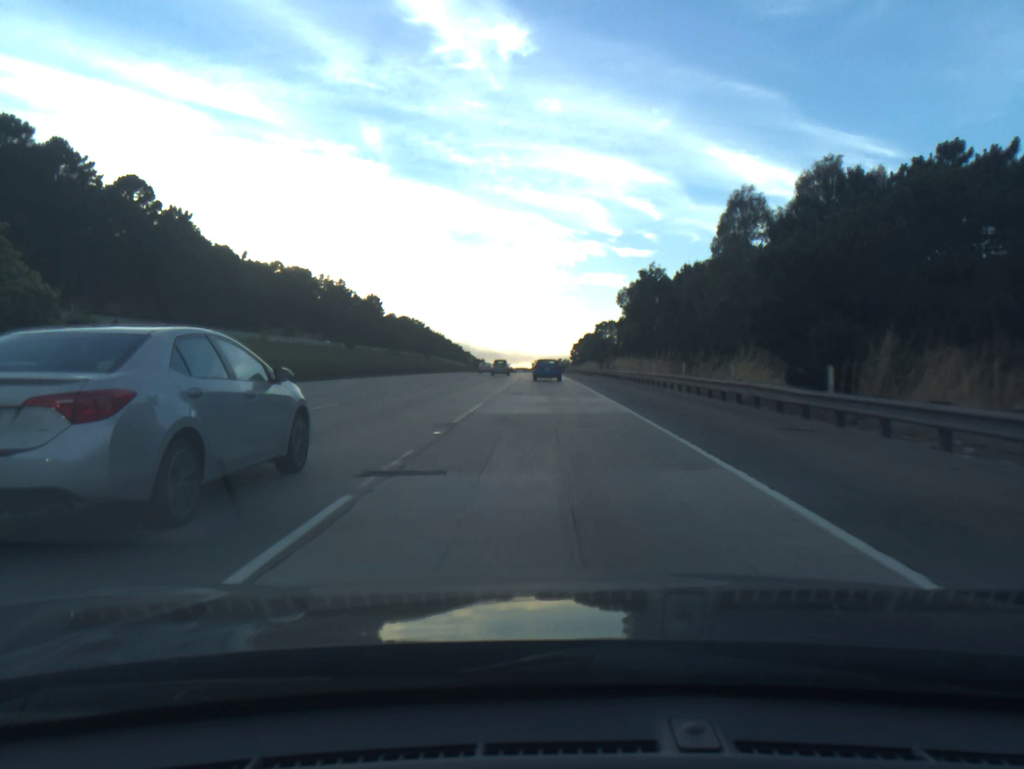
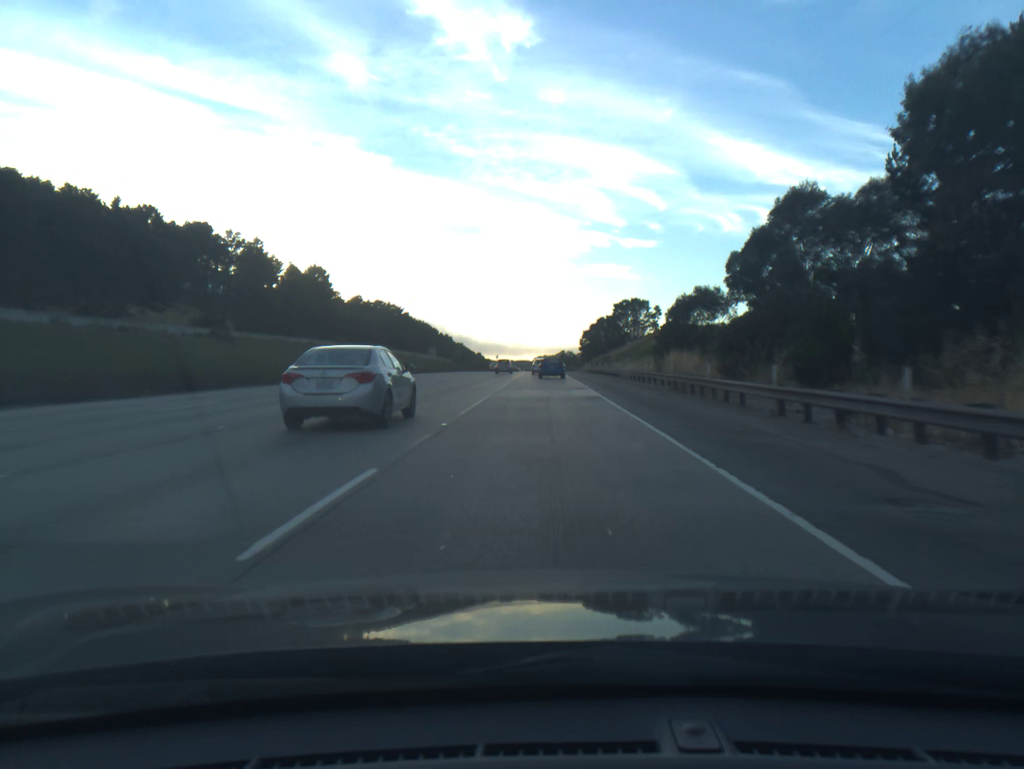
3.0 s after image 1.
(-0.1, +71.1) m; 0°
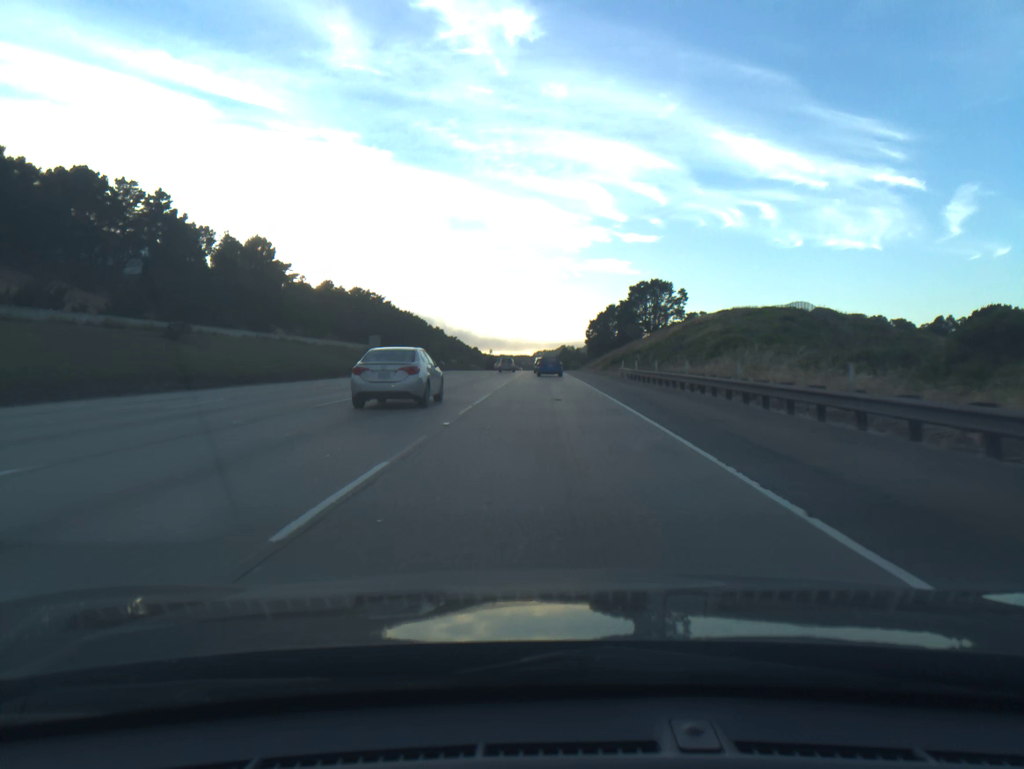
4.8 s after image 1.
(+0.1, +43.5) m; 0°
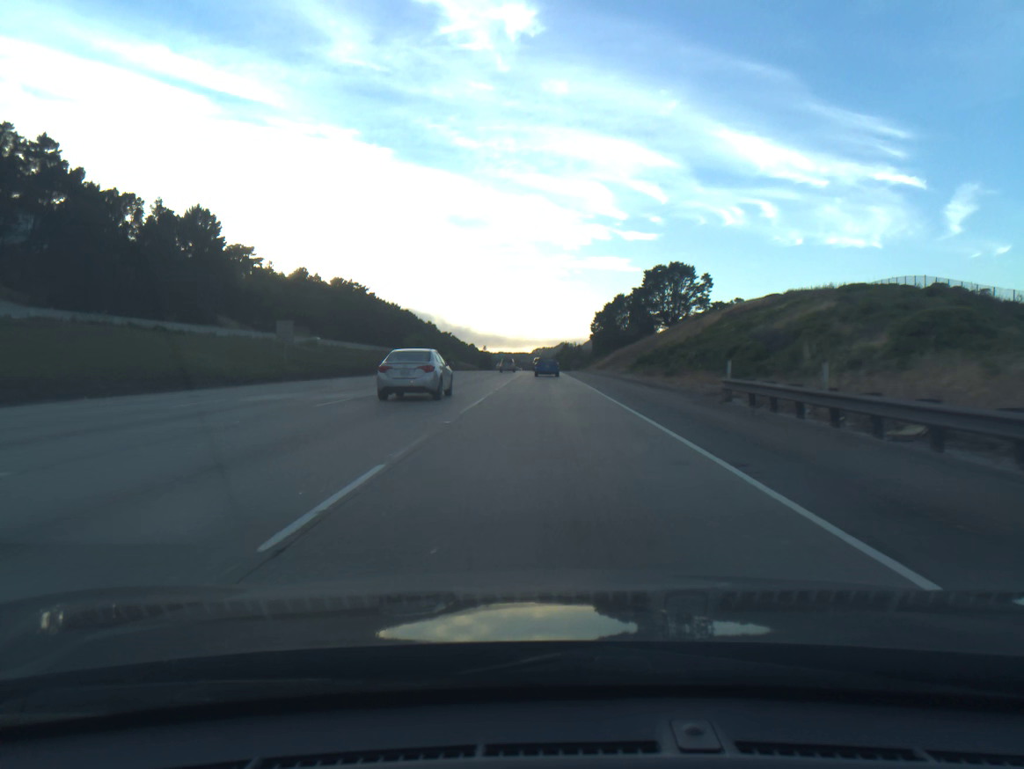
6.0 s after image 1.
(0.0, +29.3) m; 0°
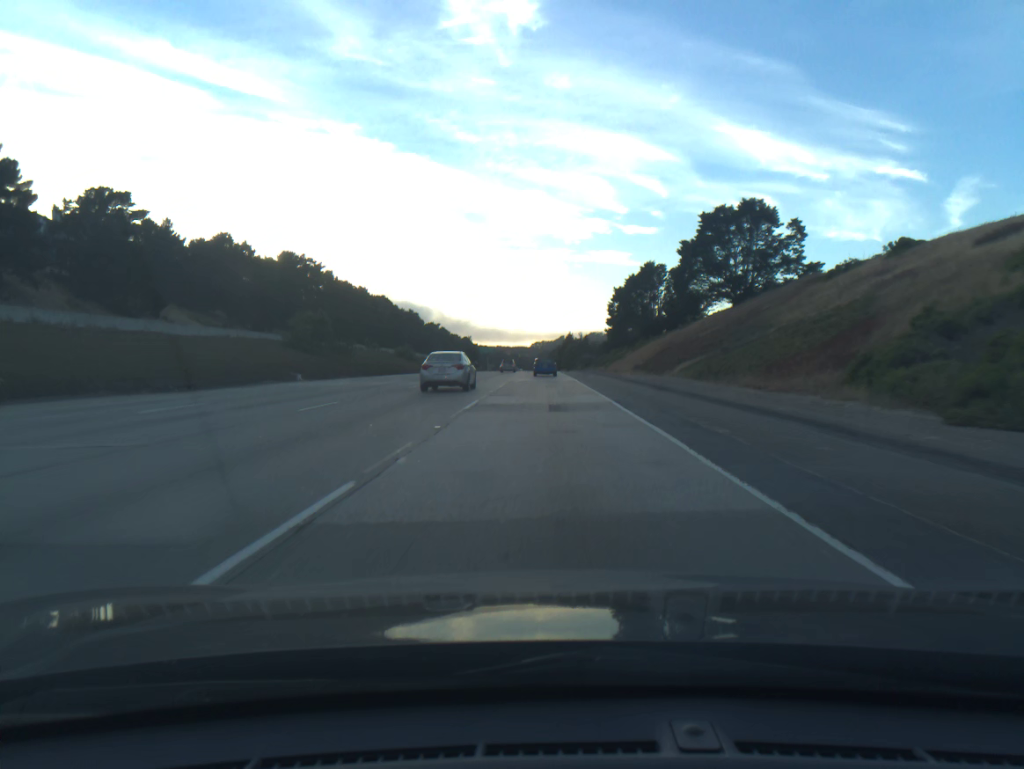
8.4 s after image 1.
(+0.1, +59.6) m; 0°
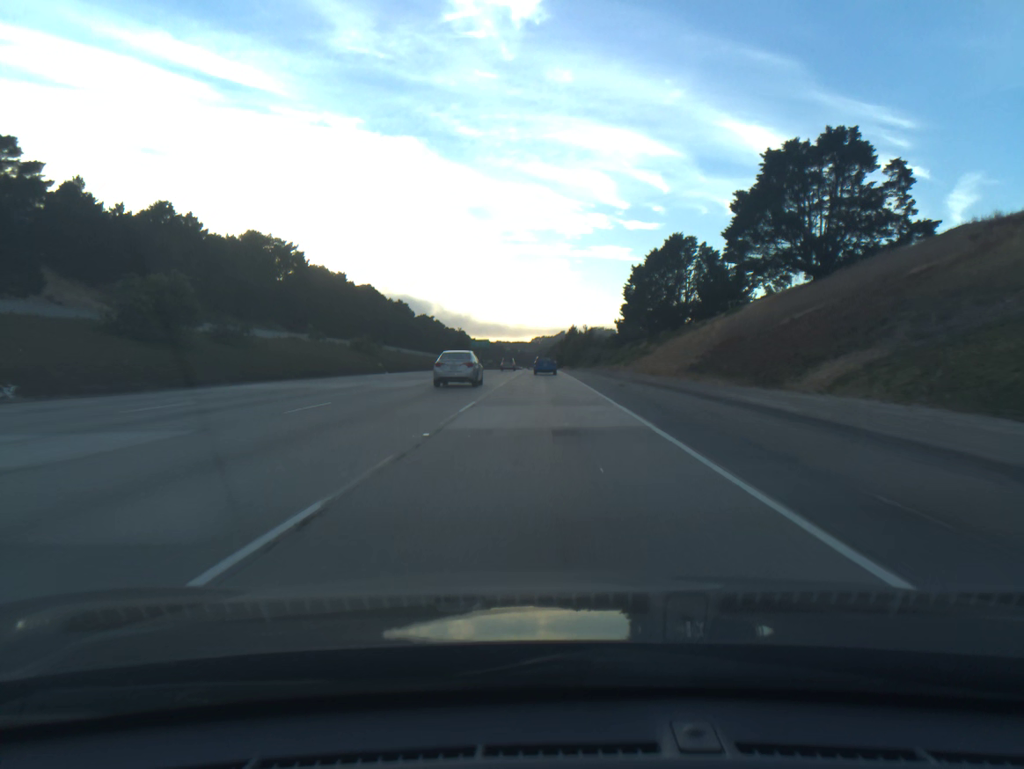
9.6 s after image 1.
(0.0, +30.3) m; 0°
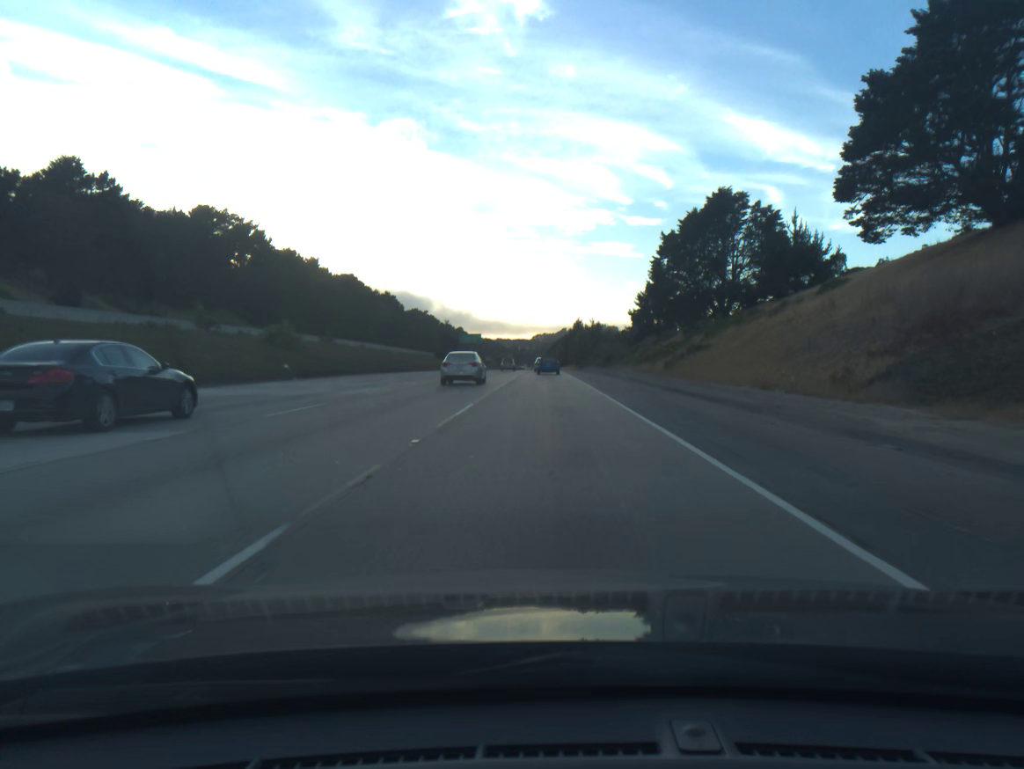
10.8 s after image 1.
(0.0, +30.5) m; 0°
